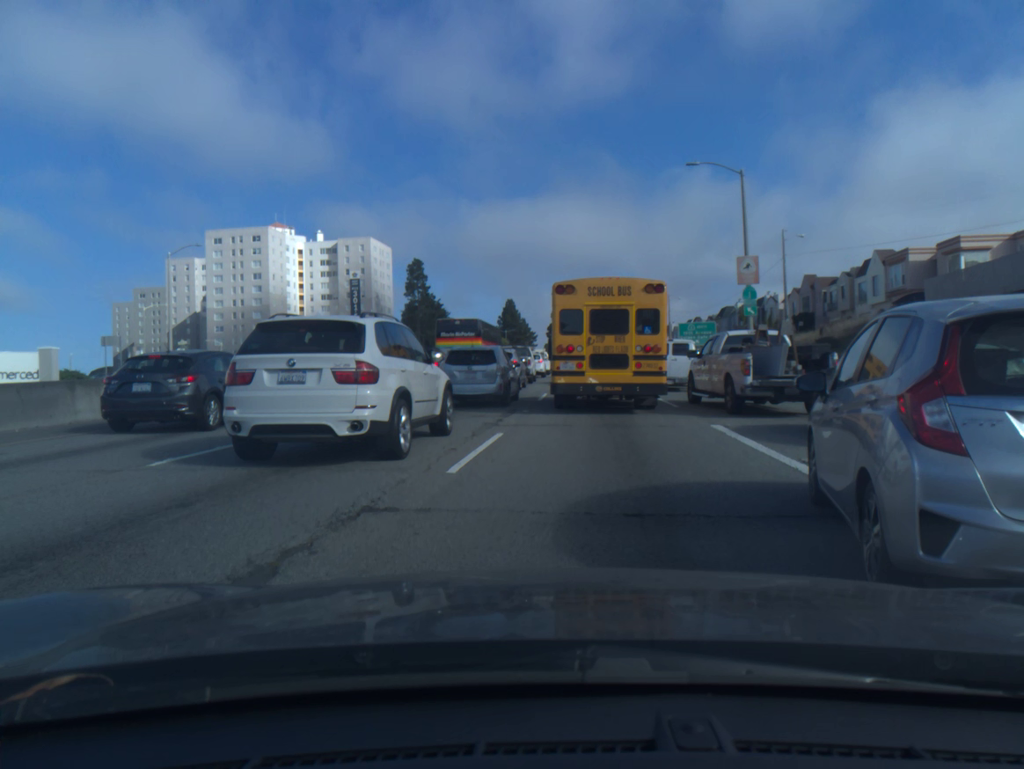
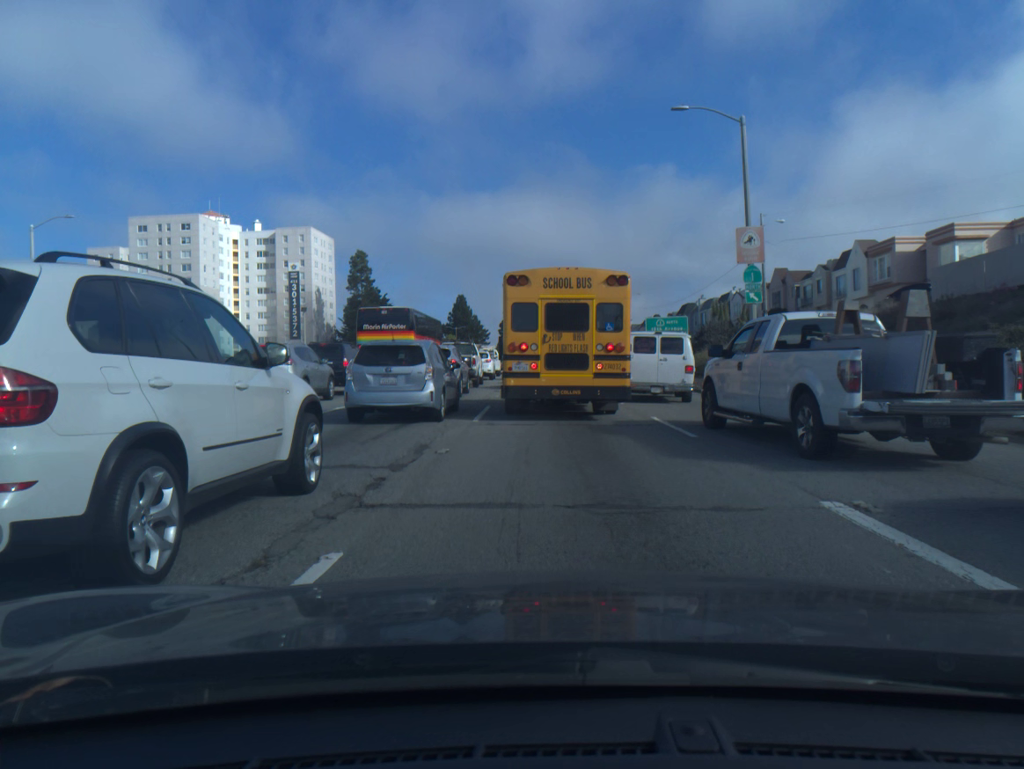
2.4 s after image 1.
(+0.3, +7.5) m; +3°
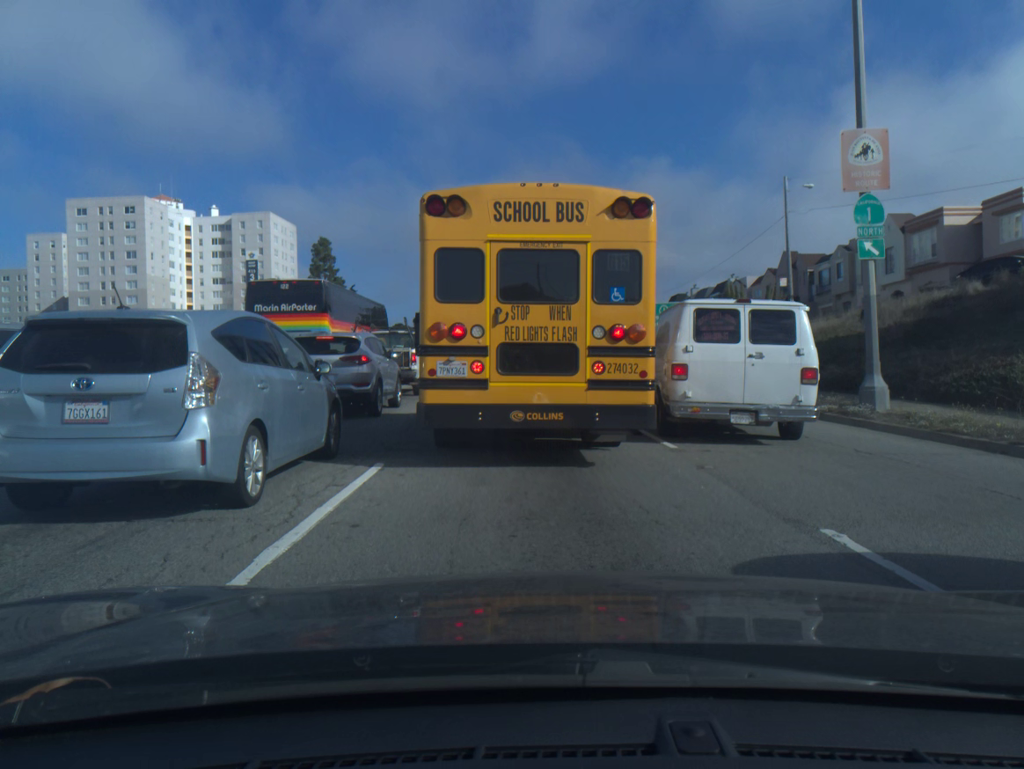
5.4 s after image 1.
(+0.1, +11.0) m; +1°
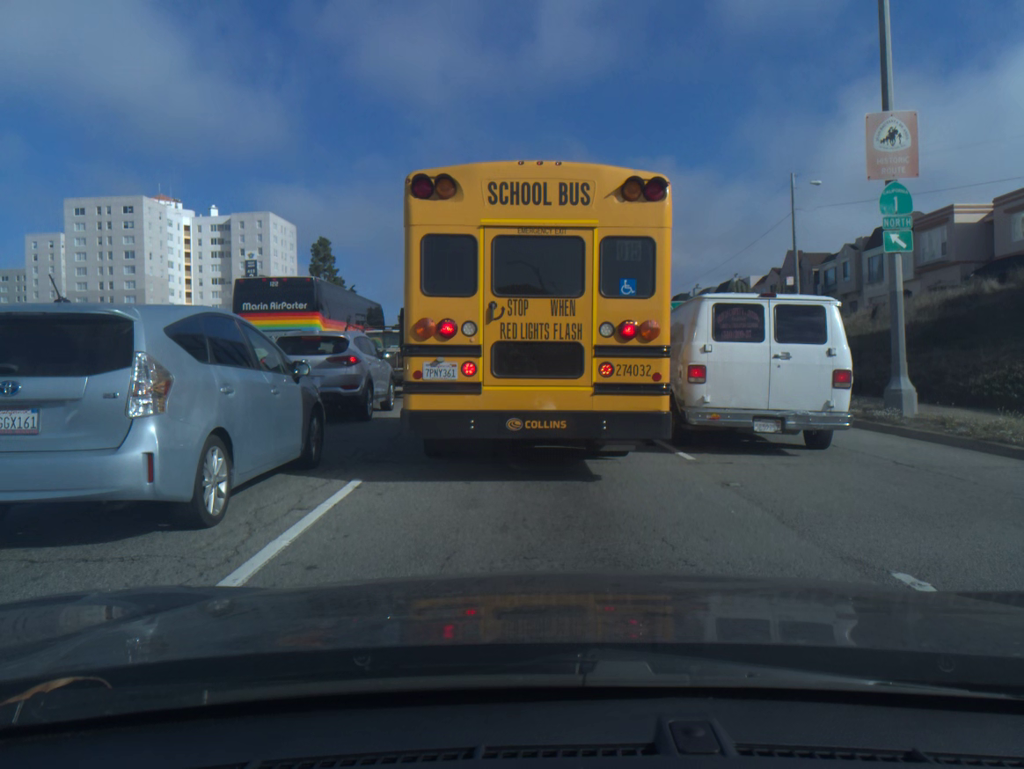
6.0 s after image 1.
(0.0, +1.1) m; 0°
